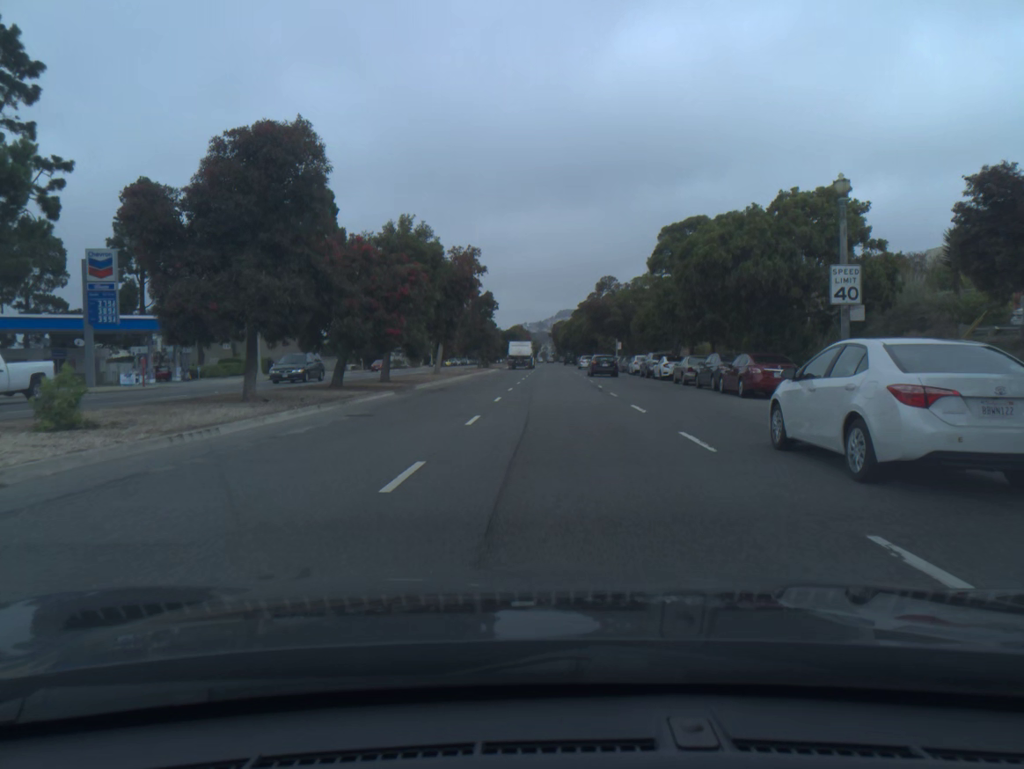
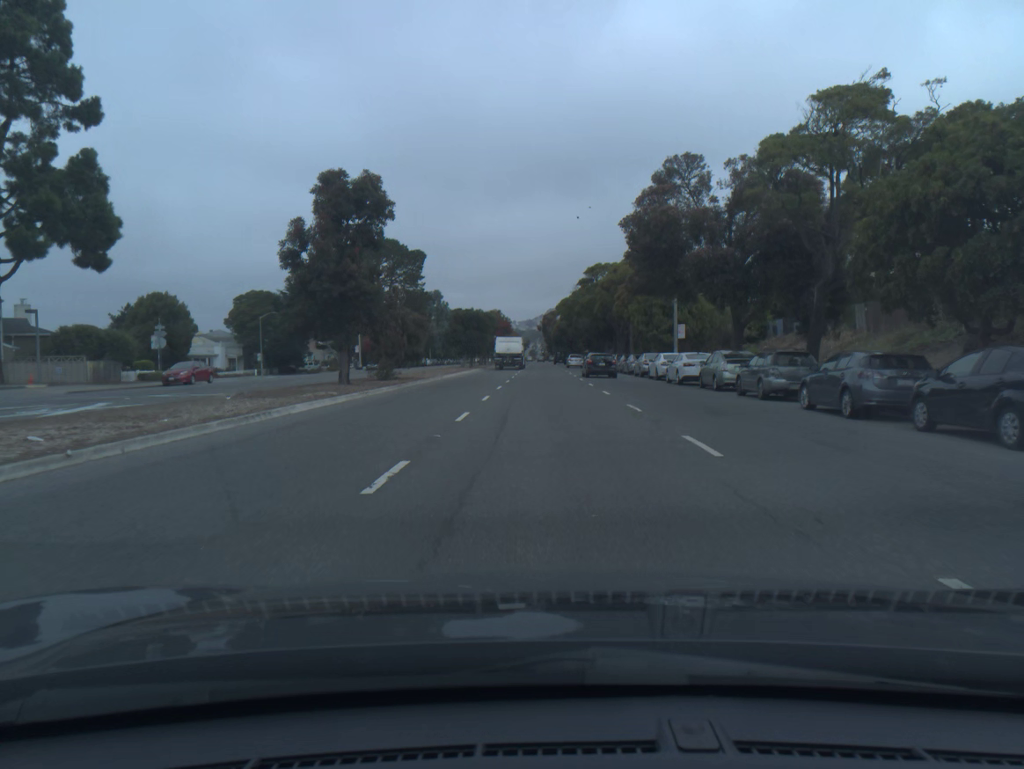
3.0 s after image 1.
(+0.6, +51.6) m; +1°
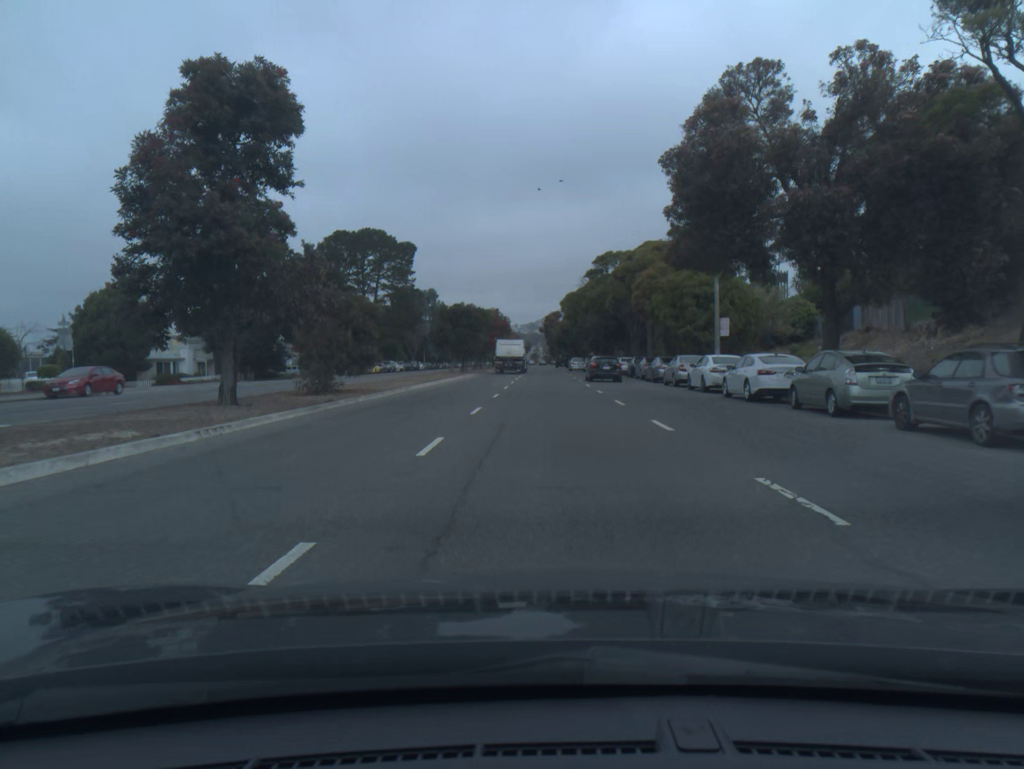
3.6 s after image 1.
(0.0, +11.2) m; 0°
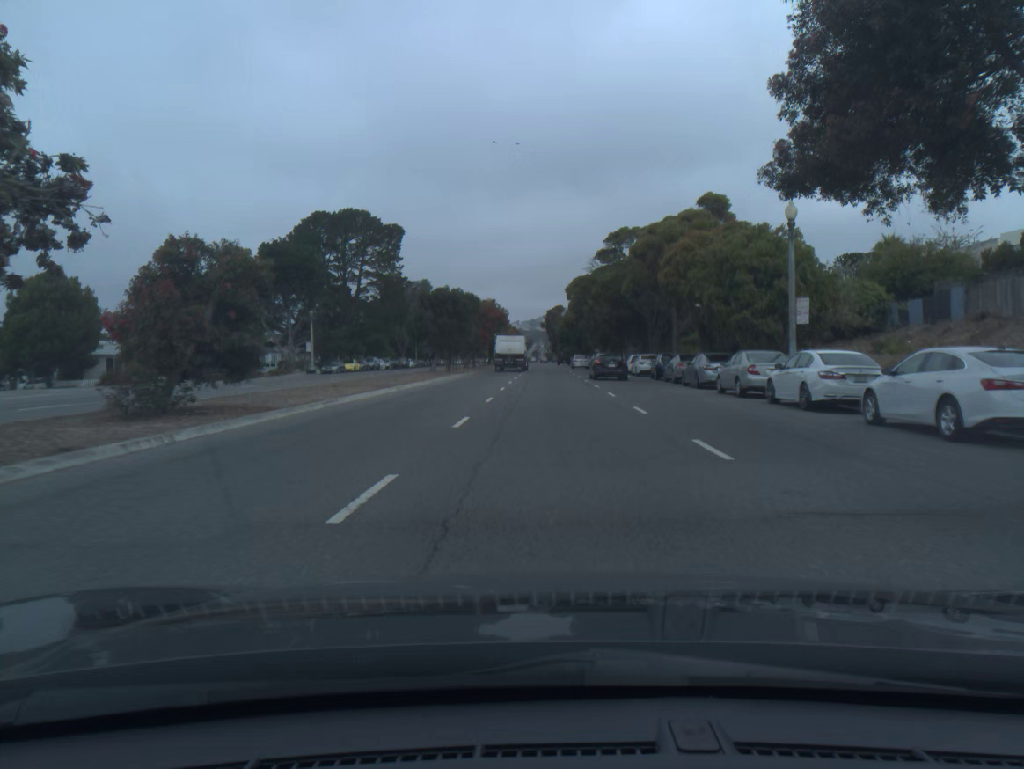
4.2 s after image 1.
(0.0, +11.3) m; 0°
